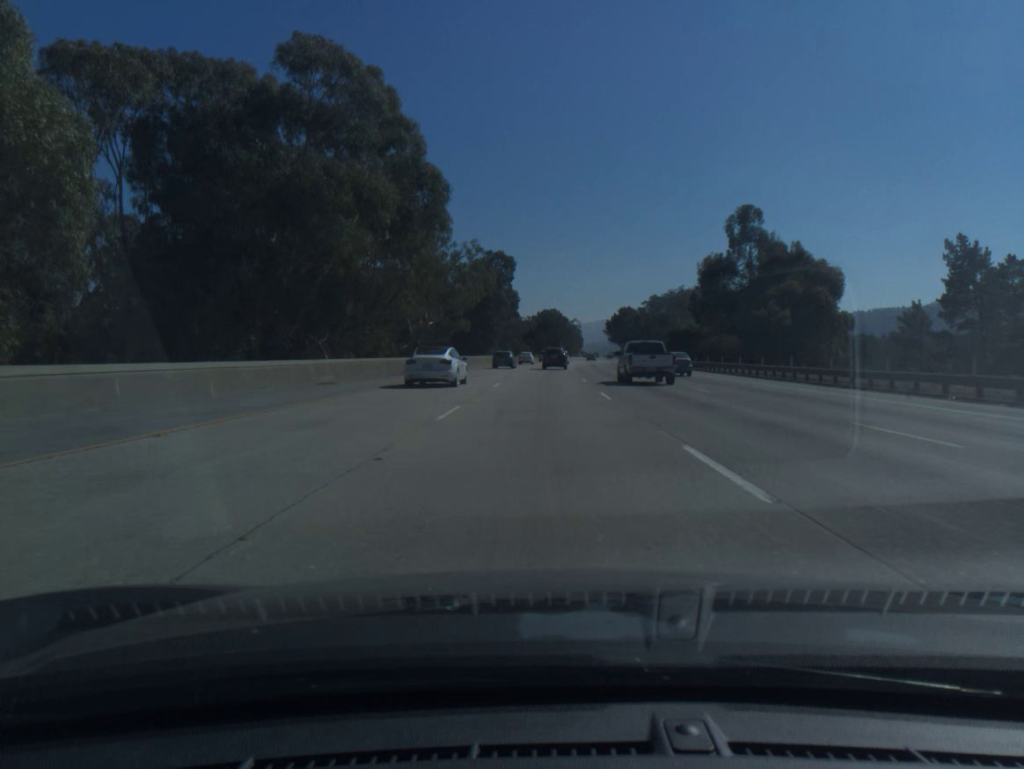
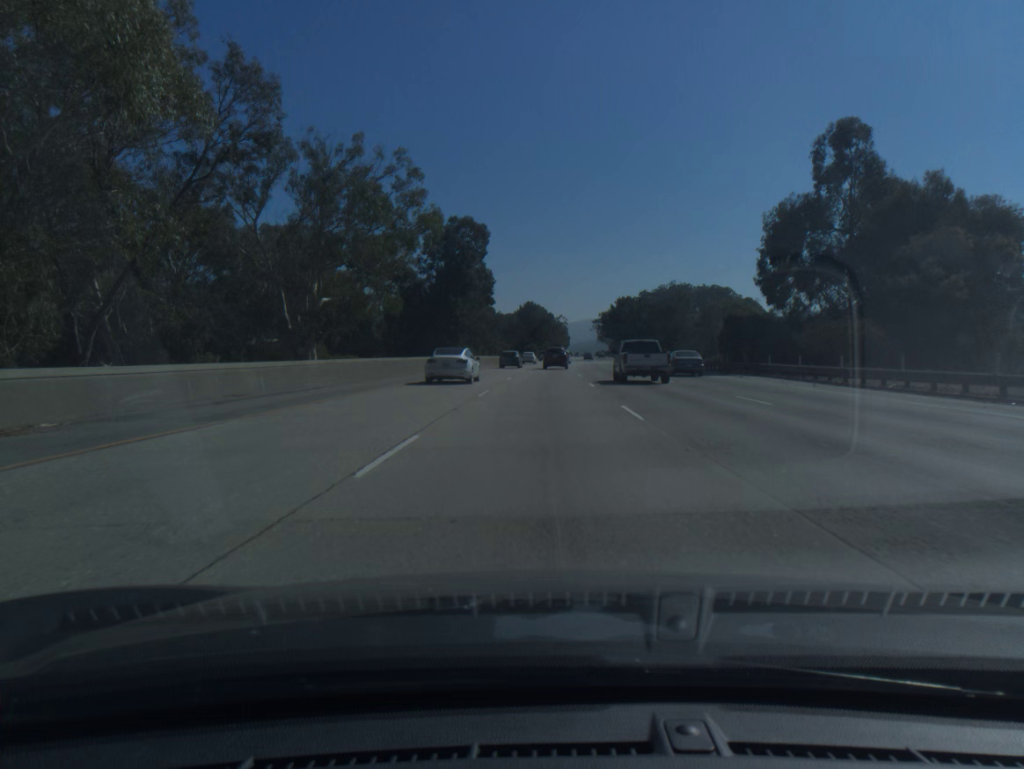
(+0.4, +35.6) m; +1°
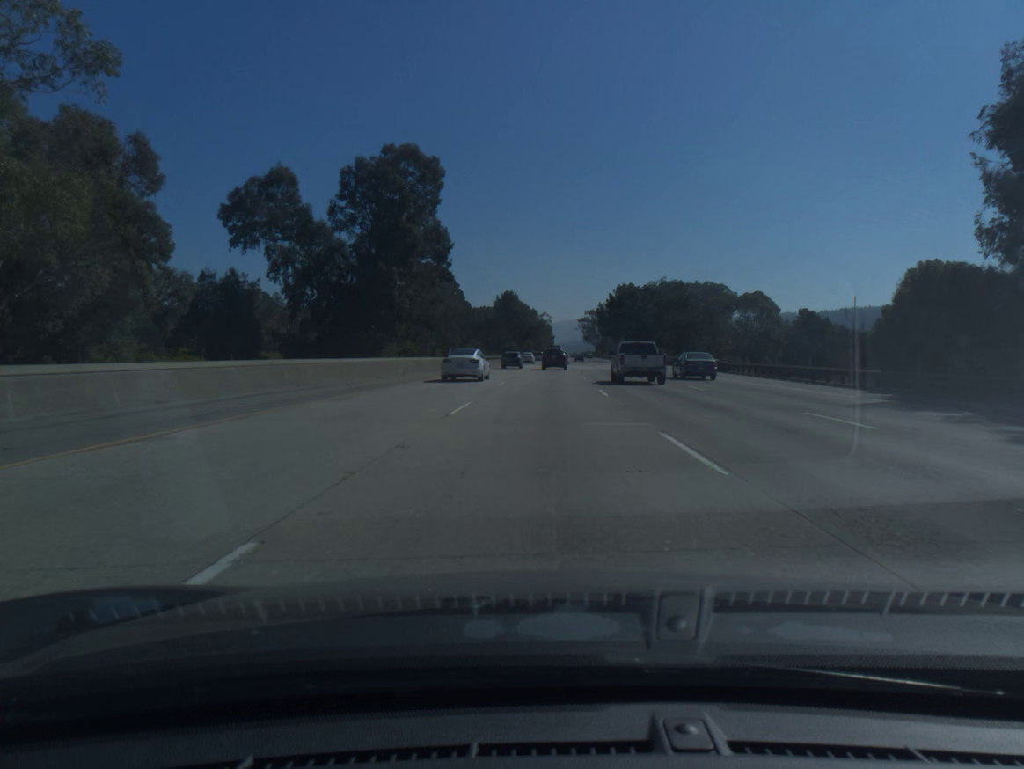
(+0.4, +35.6) m; +1°
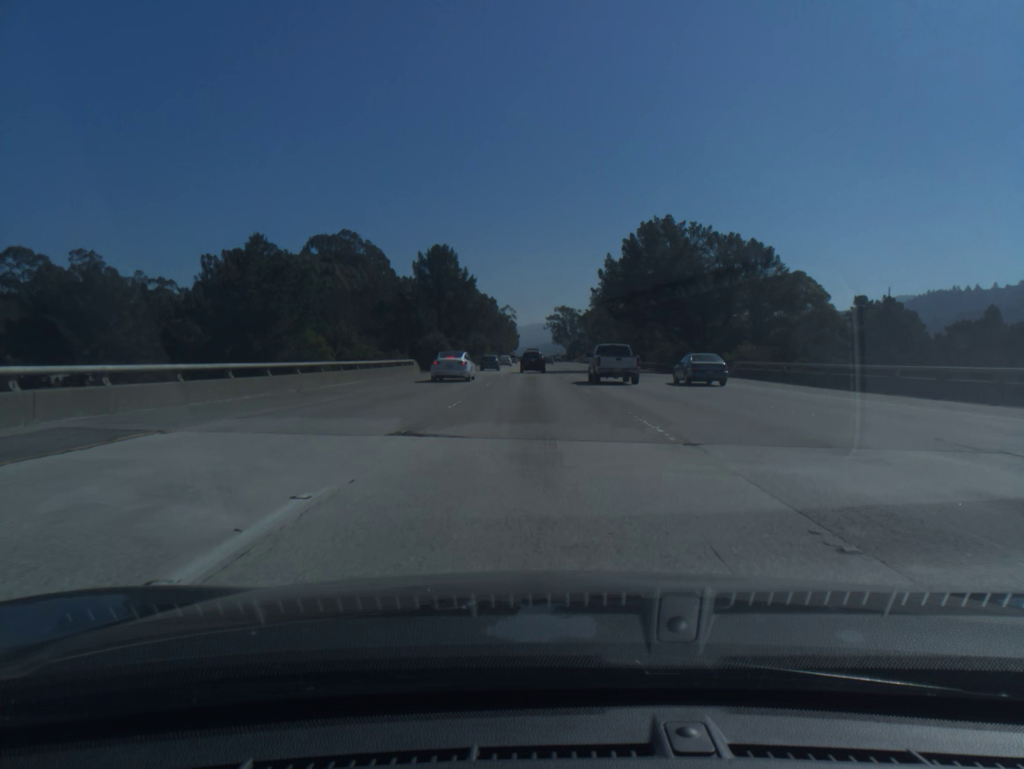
(+1.6, +70.9) m; +3°
